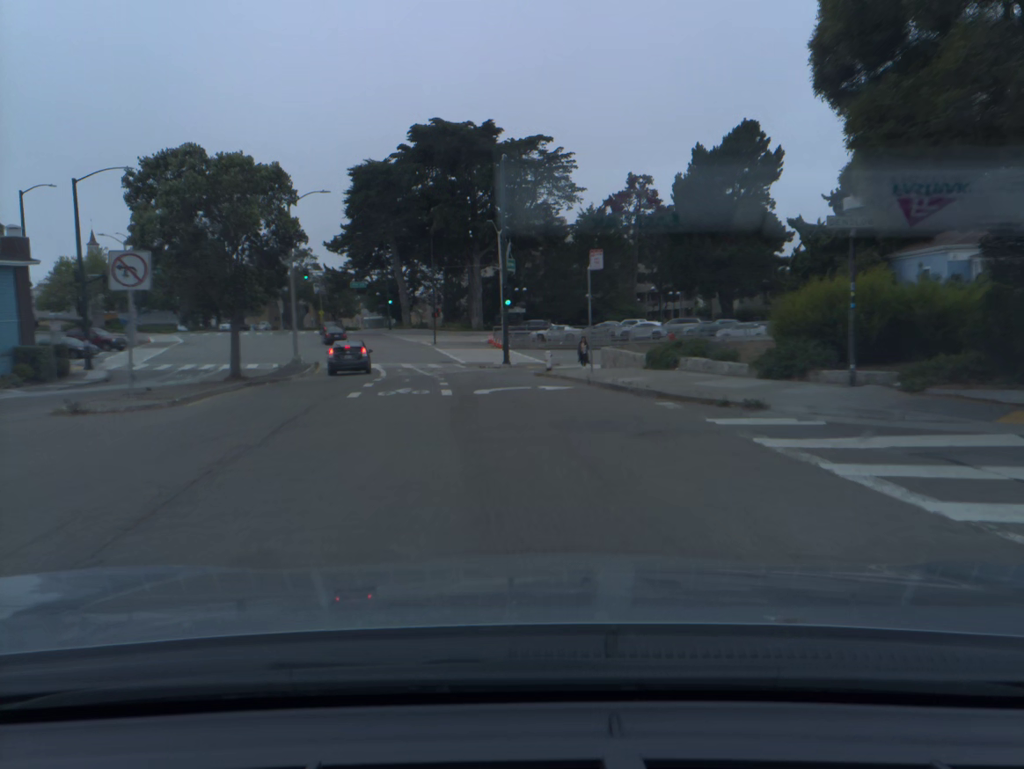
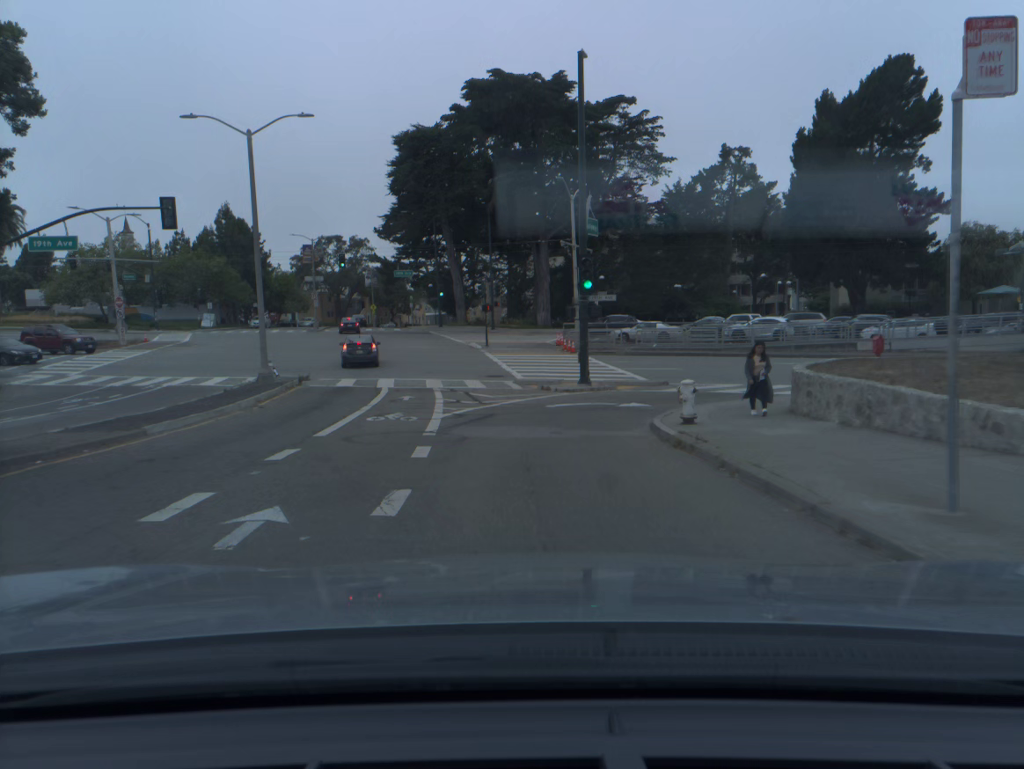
(-0.5, +16.5) m; -5°
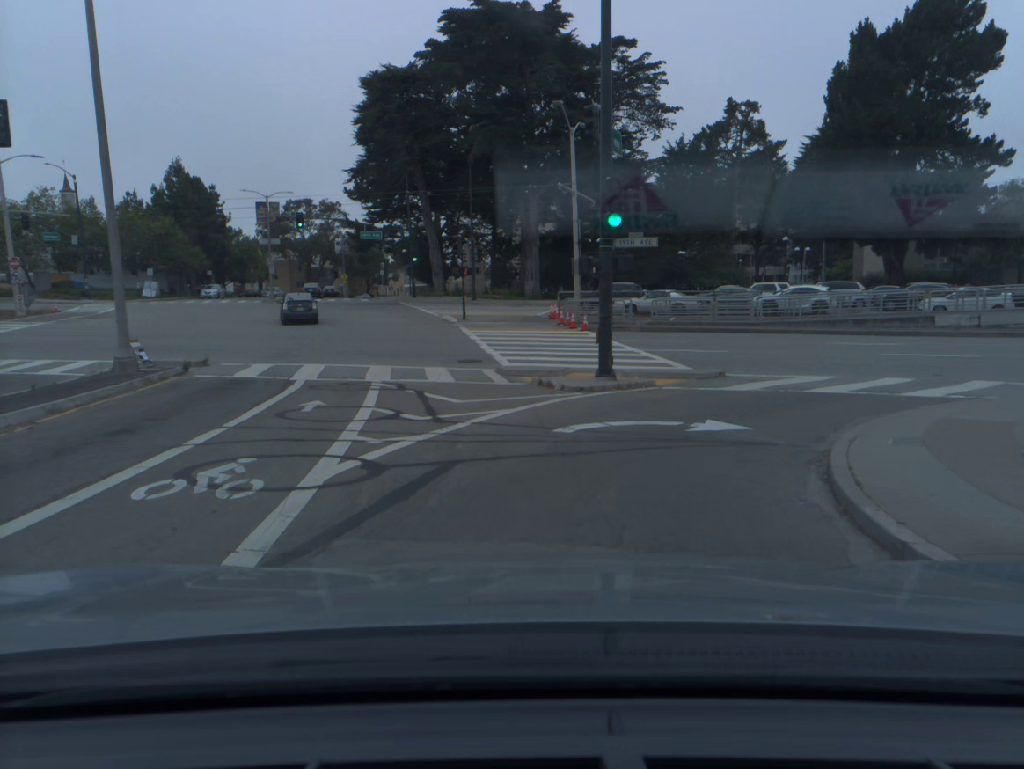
(-0.1, +9.5) m; +2°
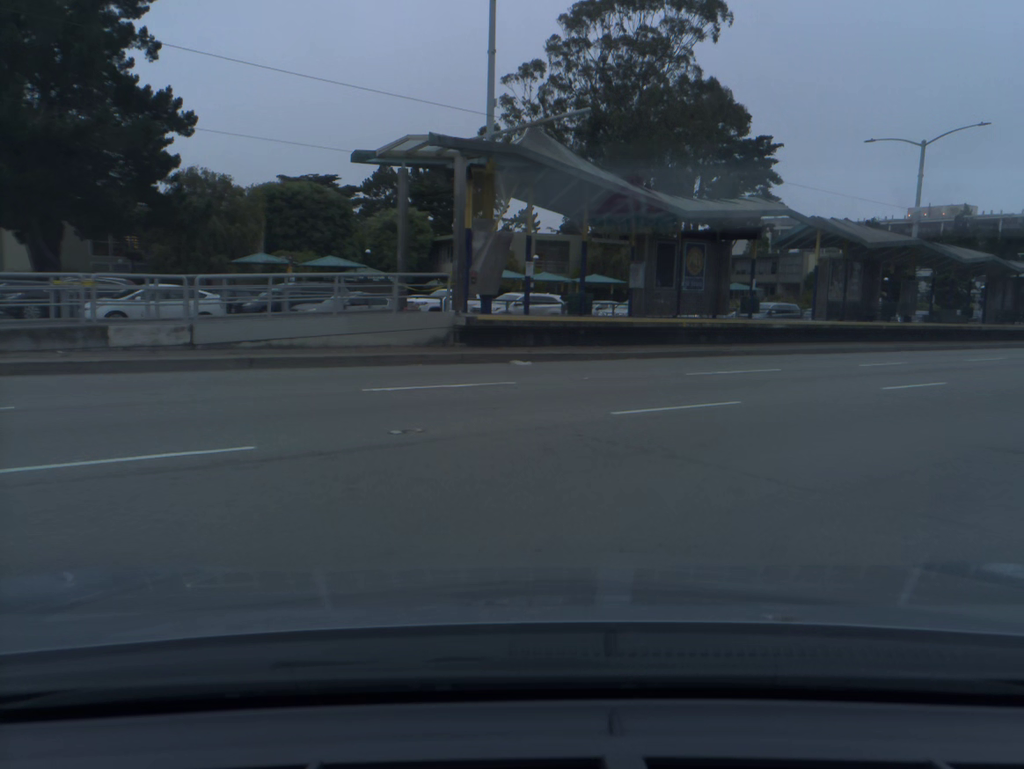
(+8.4, +18.2) m; +57°
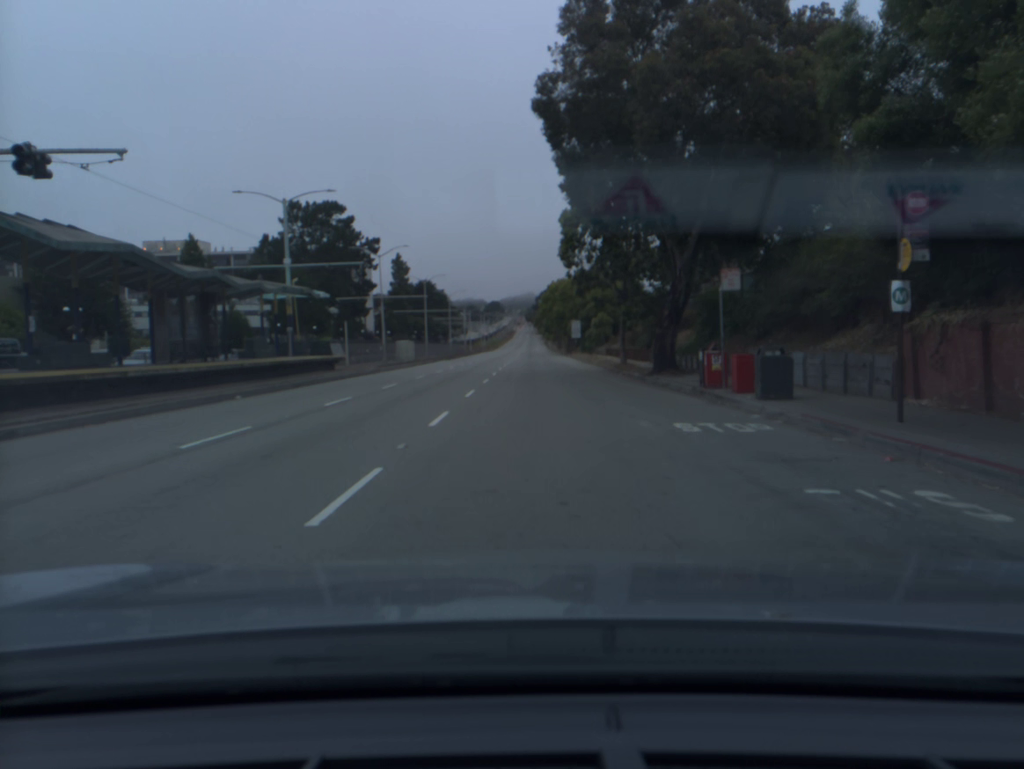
(+12.4, +19.9) m; +45°
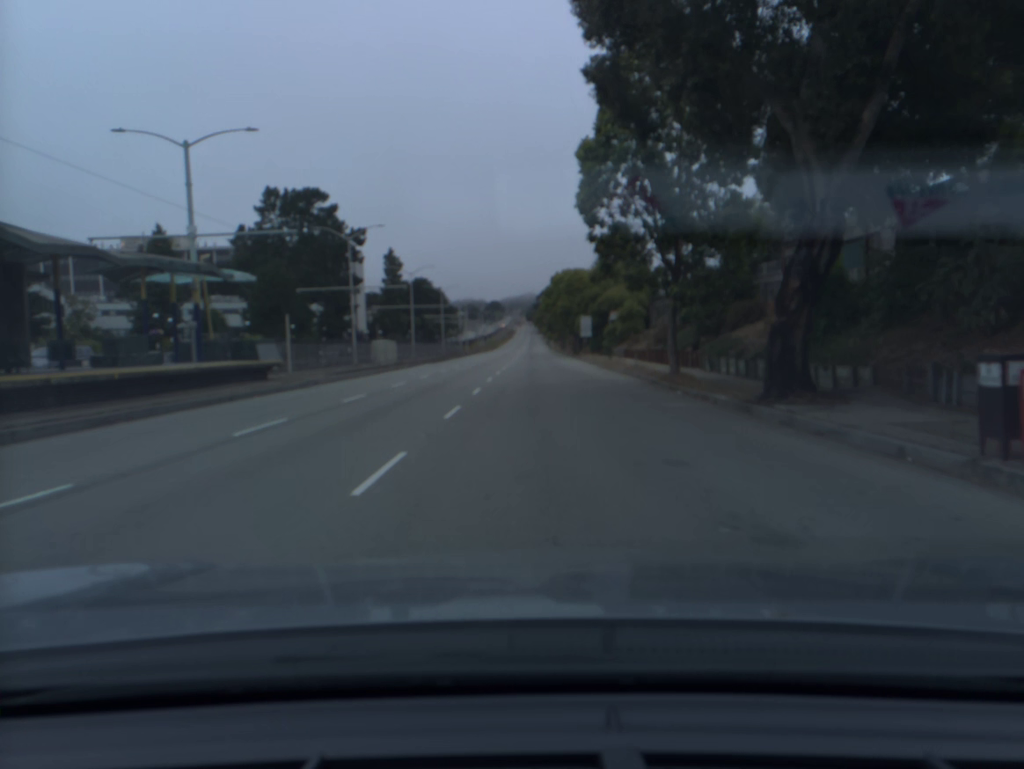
(+0.1, +13.2) m; 0°
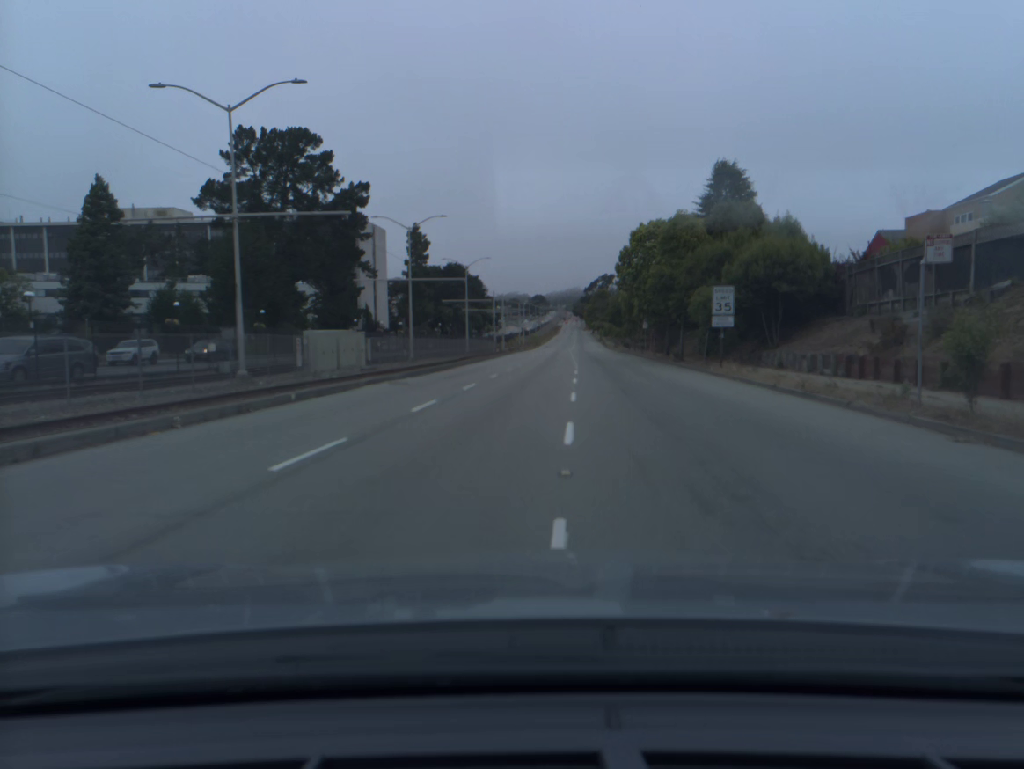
(-1.1, +32.9) m; -3°
